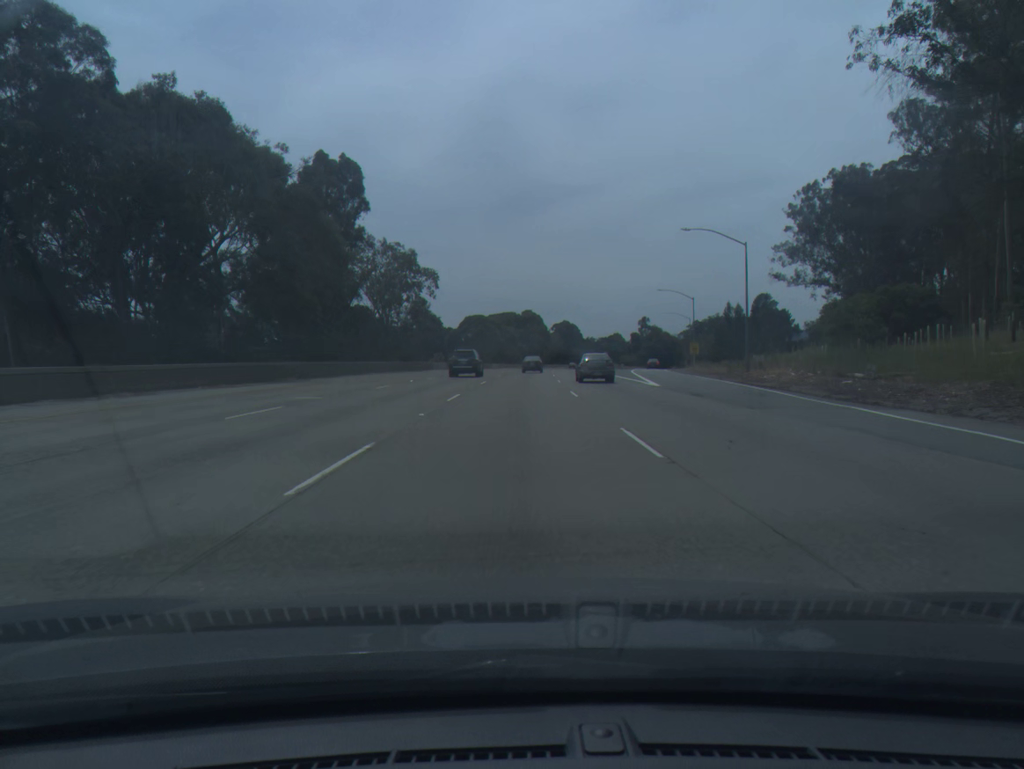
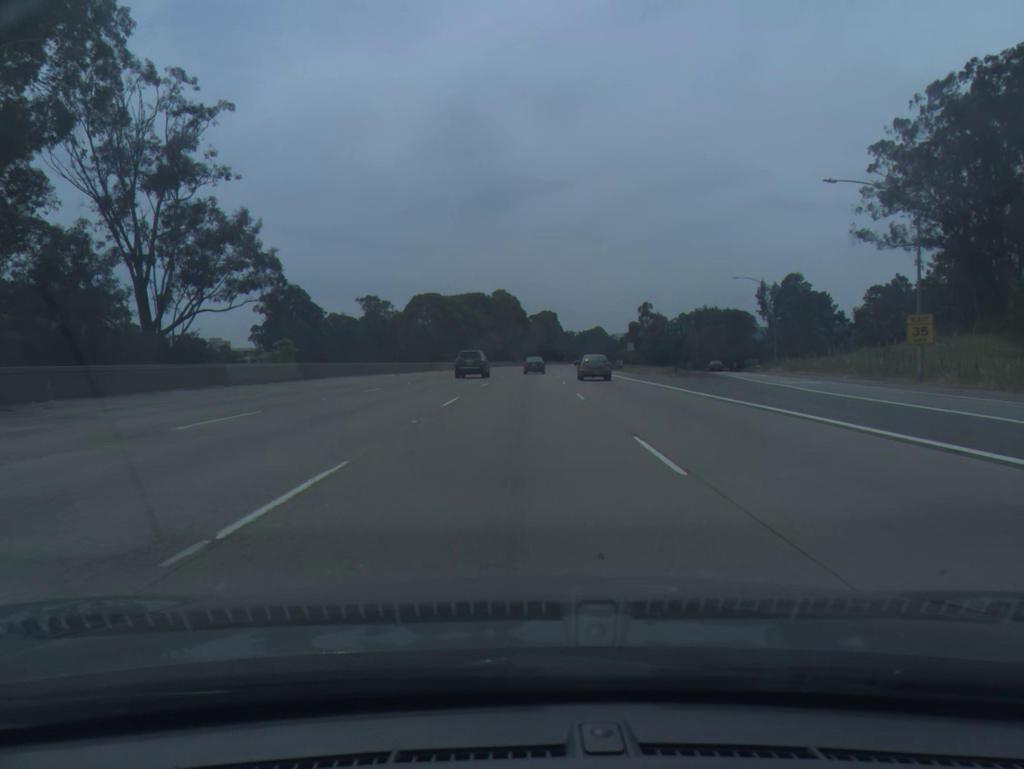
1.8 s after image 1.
(+1.1, +60.0) m; +2°
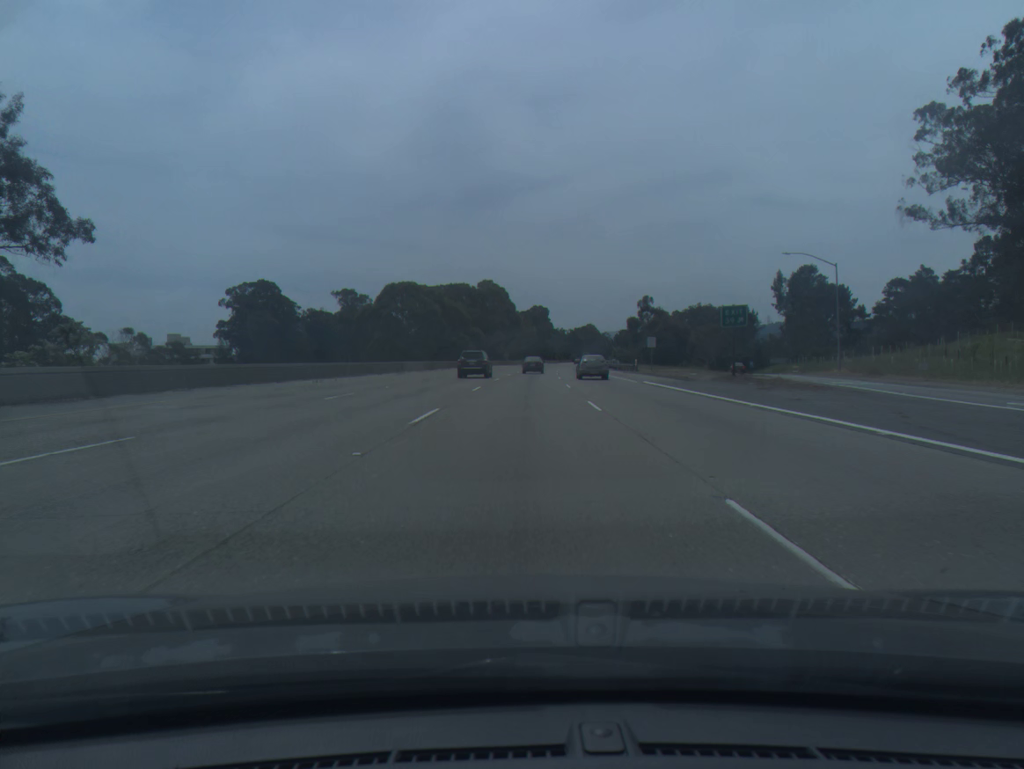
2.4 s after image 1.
(+0.1, +19.8) m; +1°
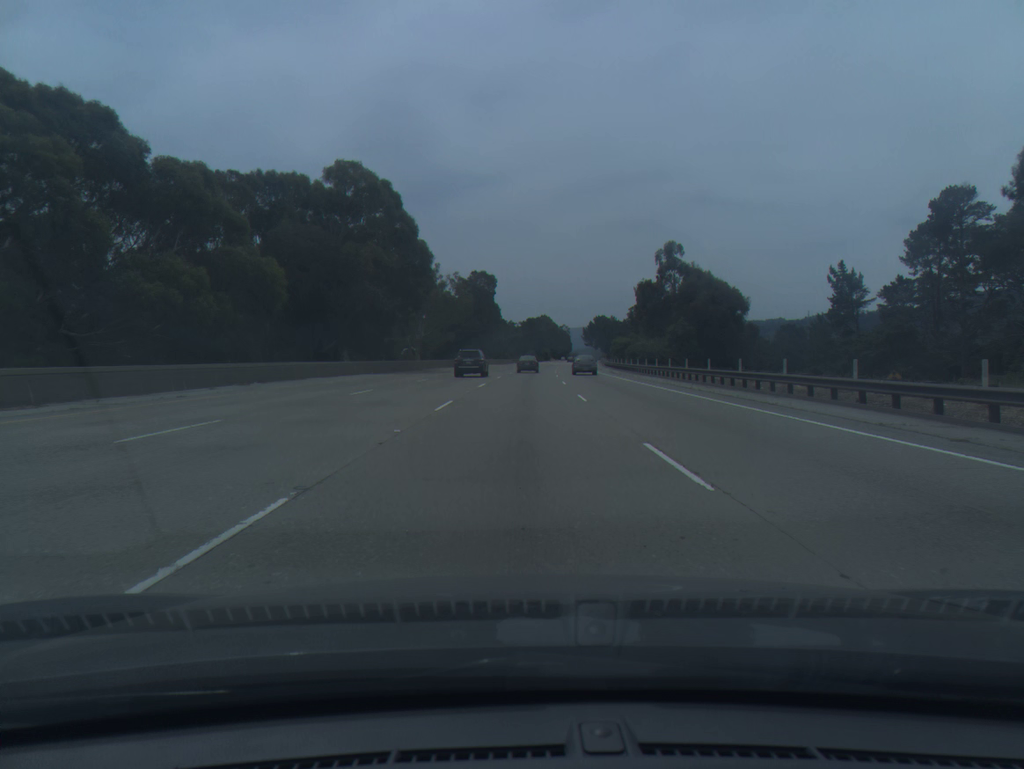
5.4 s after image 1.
(+3.4, +98.7) m; +4°
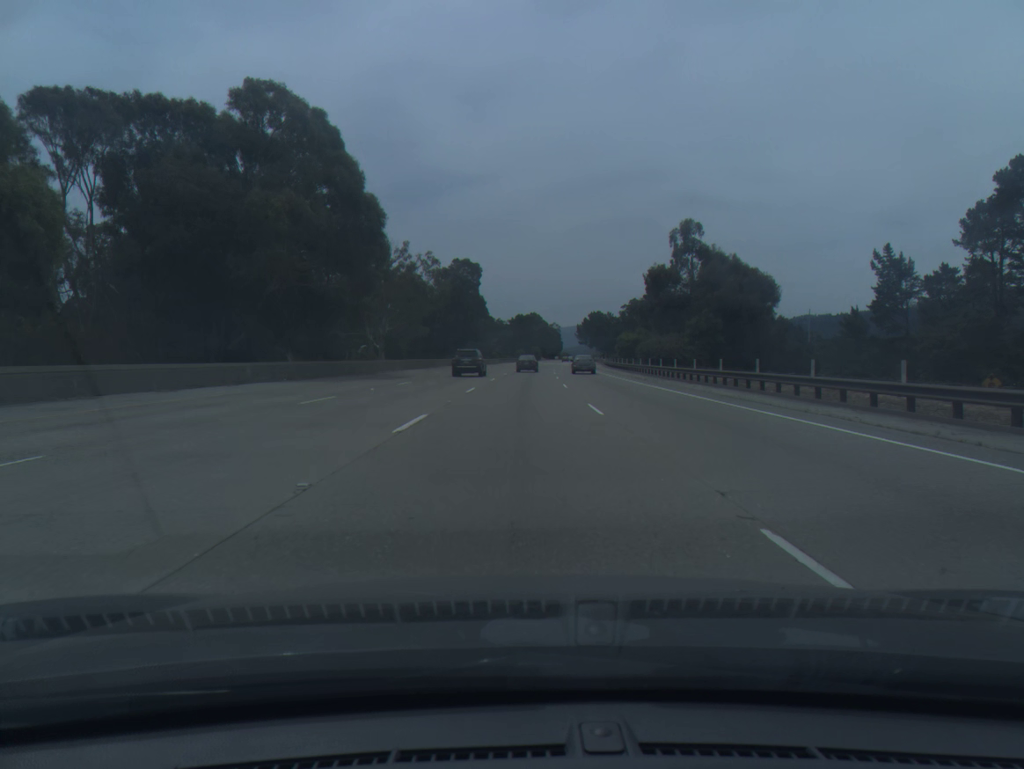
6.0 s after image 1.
(+0.1, +19.8) m; +1°
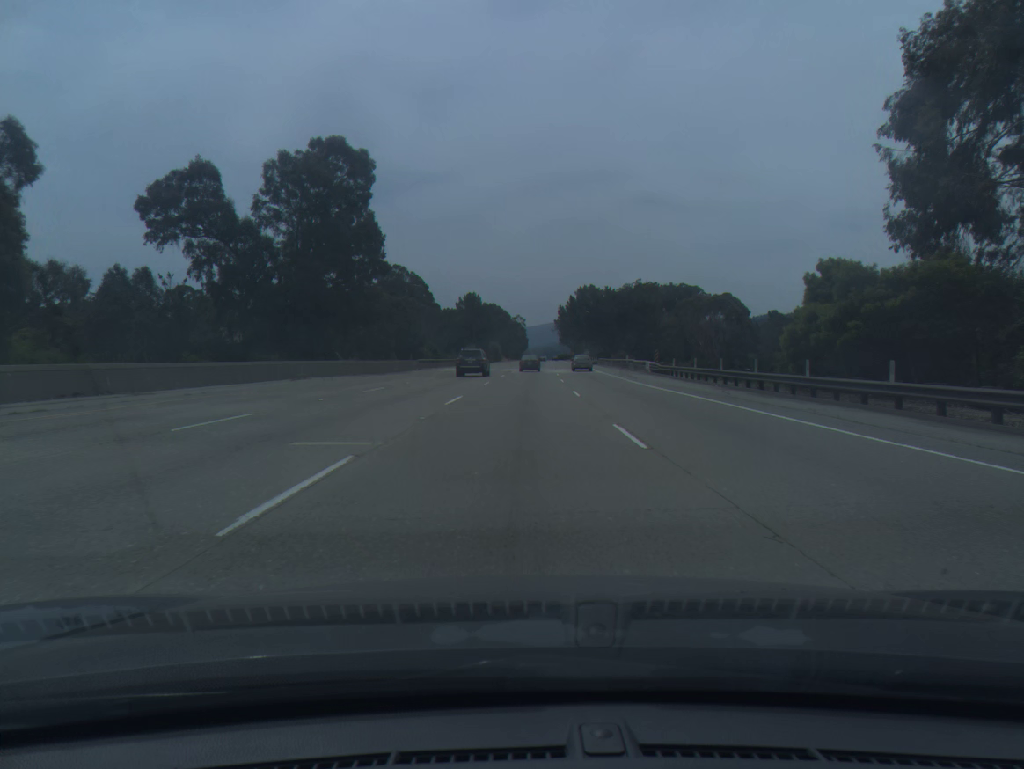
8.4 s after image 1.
(+2.0, +79.7) m; +3°
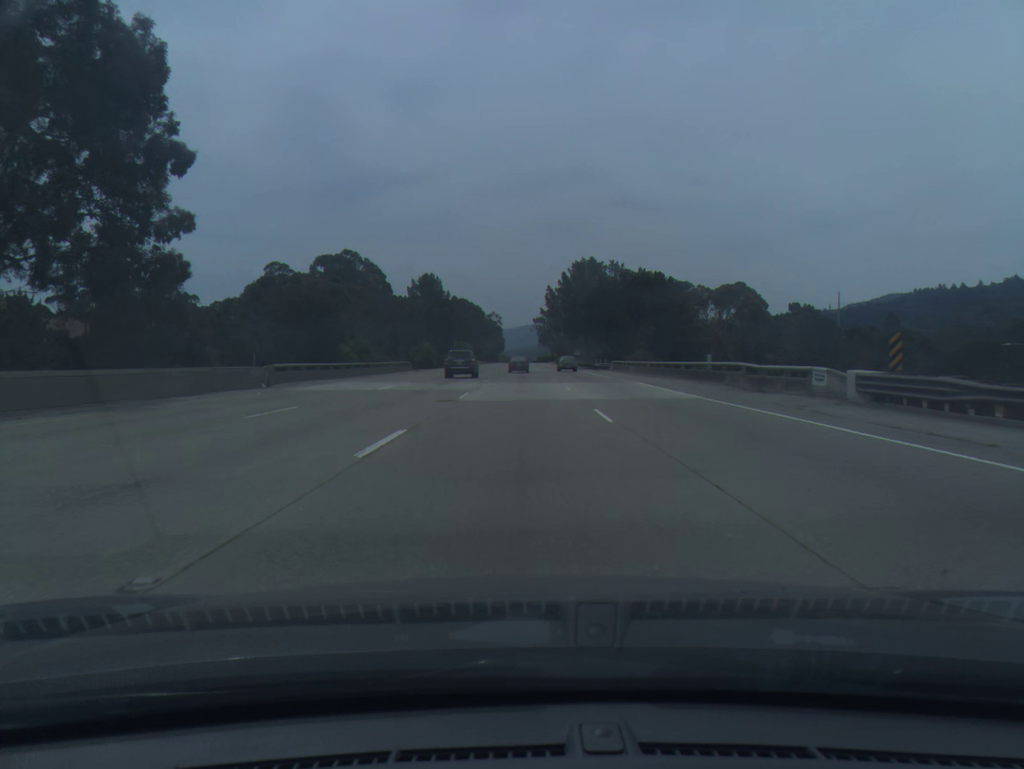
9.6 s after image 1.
(+0.5, +40.1) m; +2°
